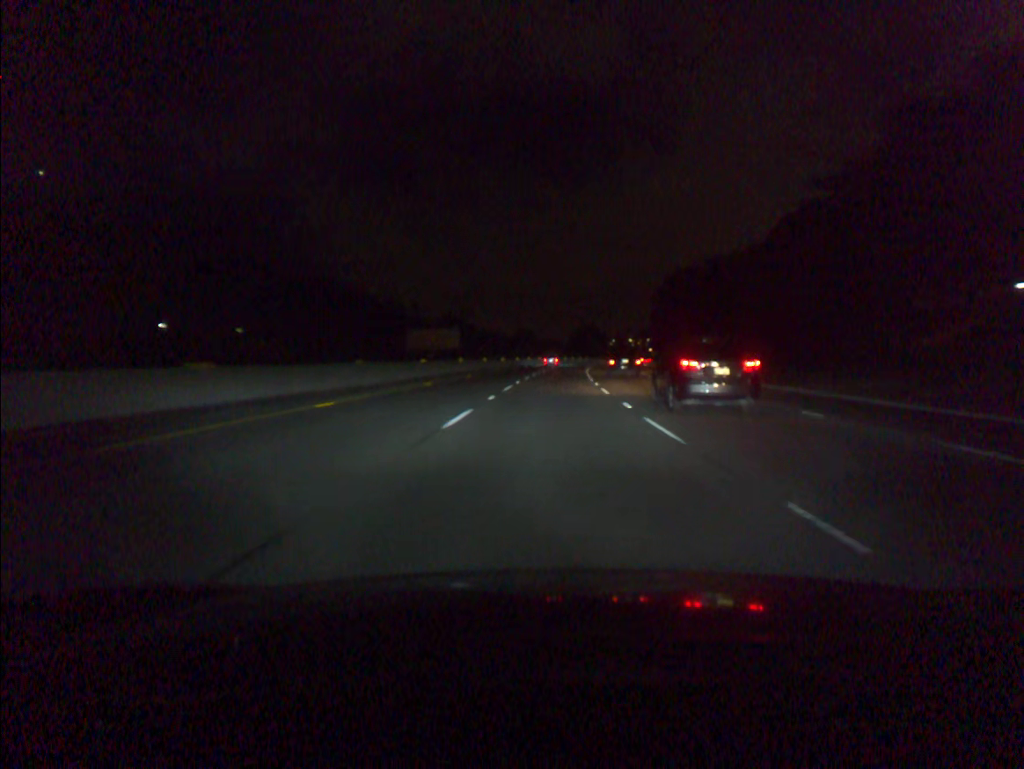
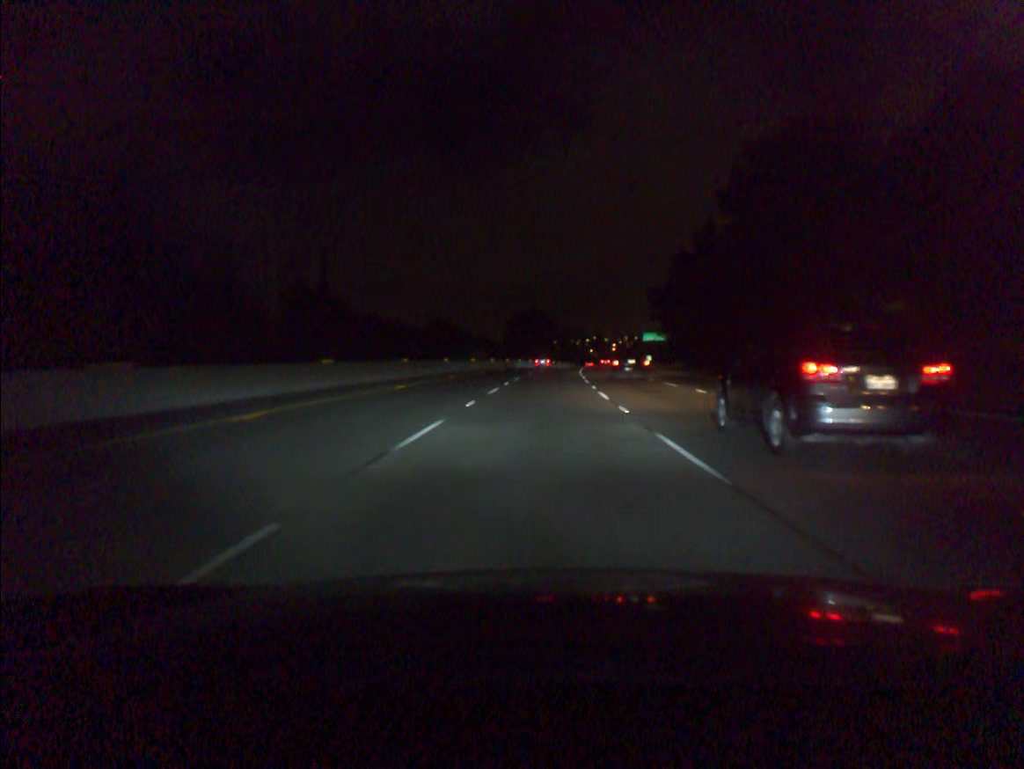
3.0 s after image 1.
(+4.0, +90.8) m; +5°
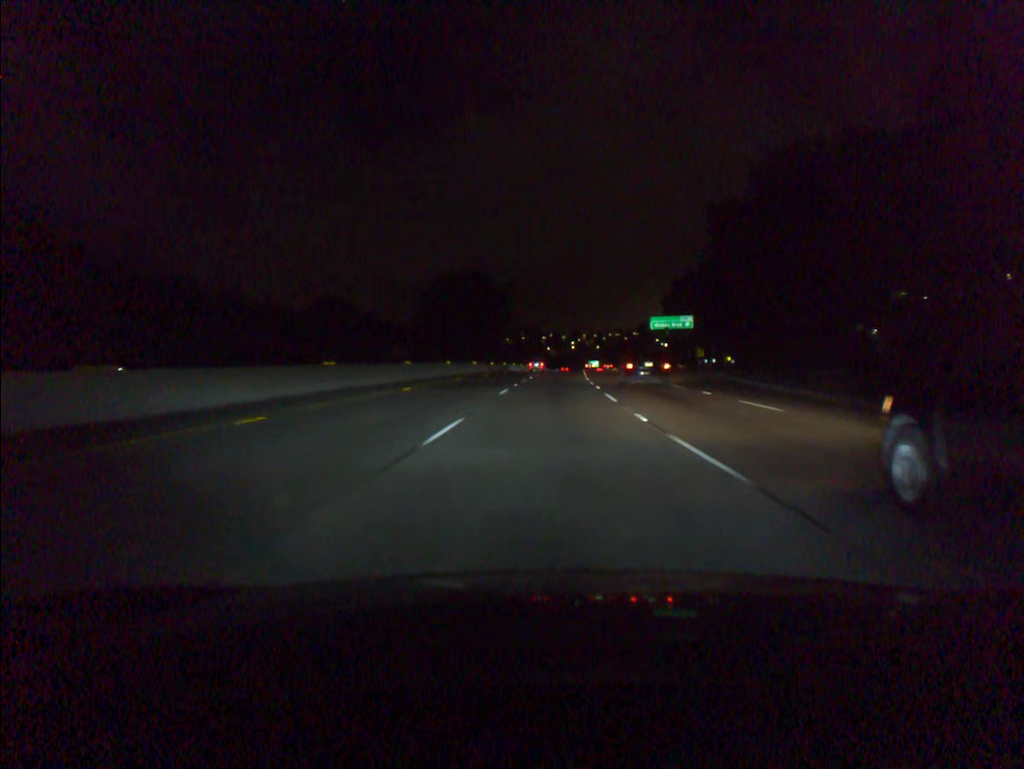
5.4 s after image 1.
(+1.8, +73.0) m; +3°
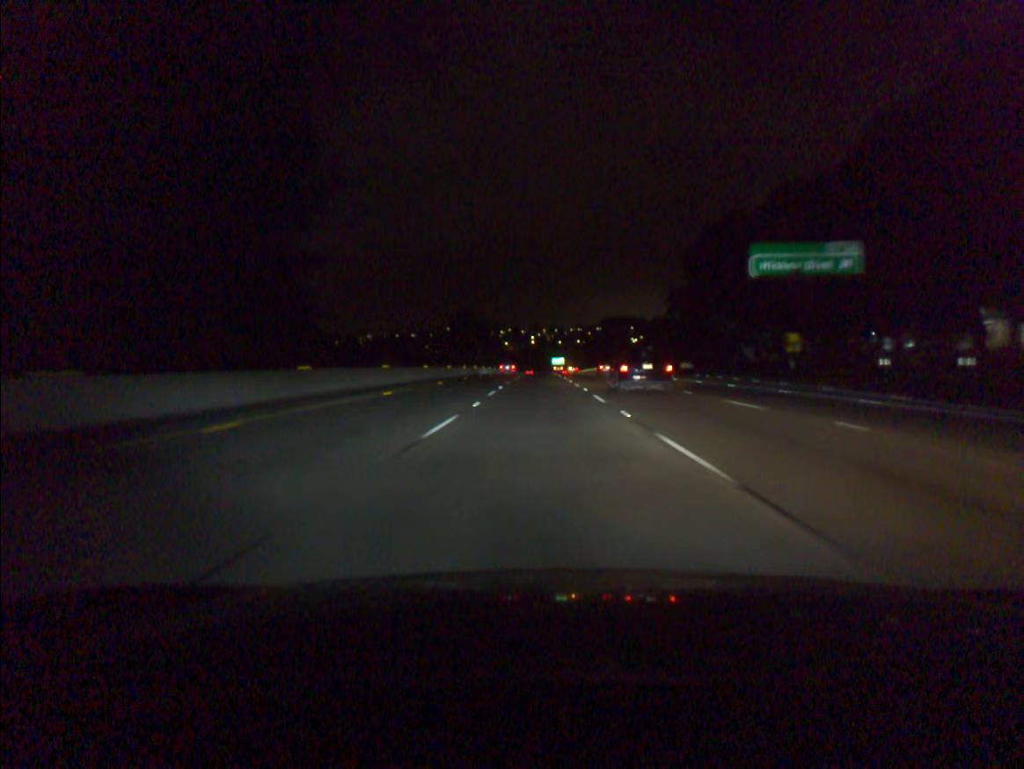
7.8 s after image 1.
(+2.4, +73.3) m; +3°
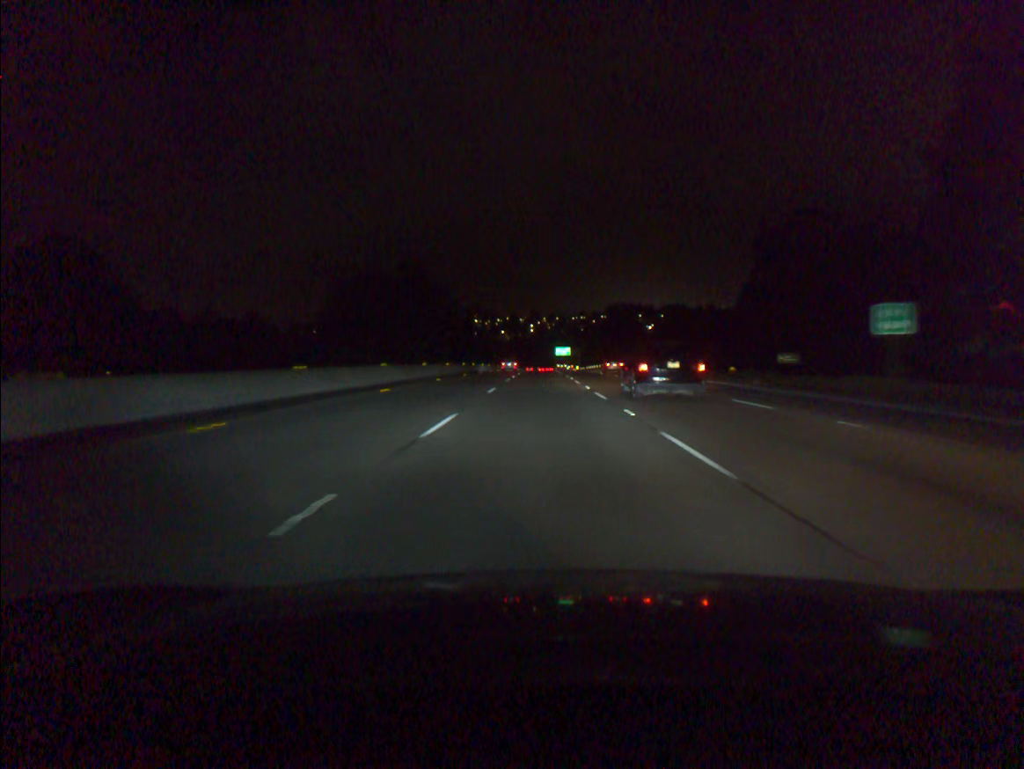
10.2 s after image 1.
(0.0, +73.3) m; 0°
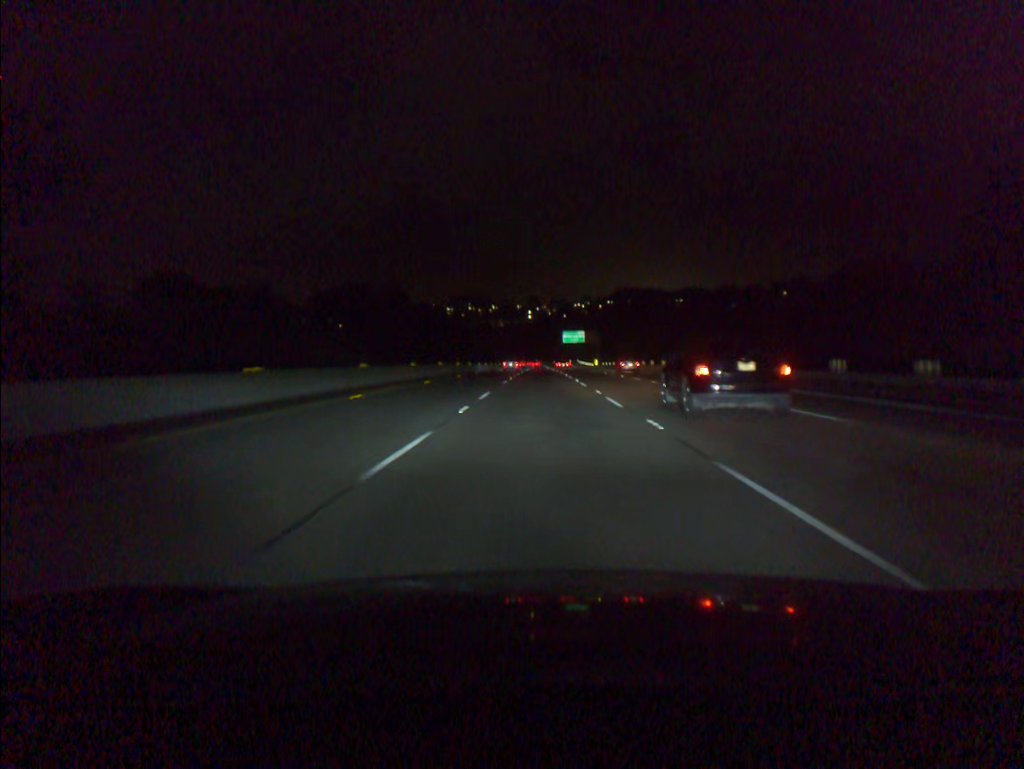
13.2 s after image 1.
(0.0, +92.0) m; 0°
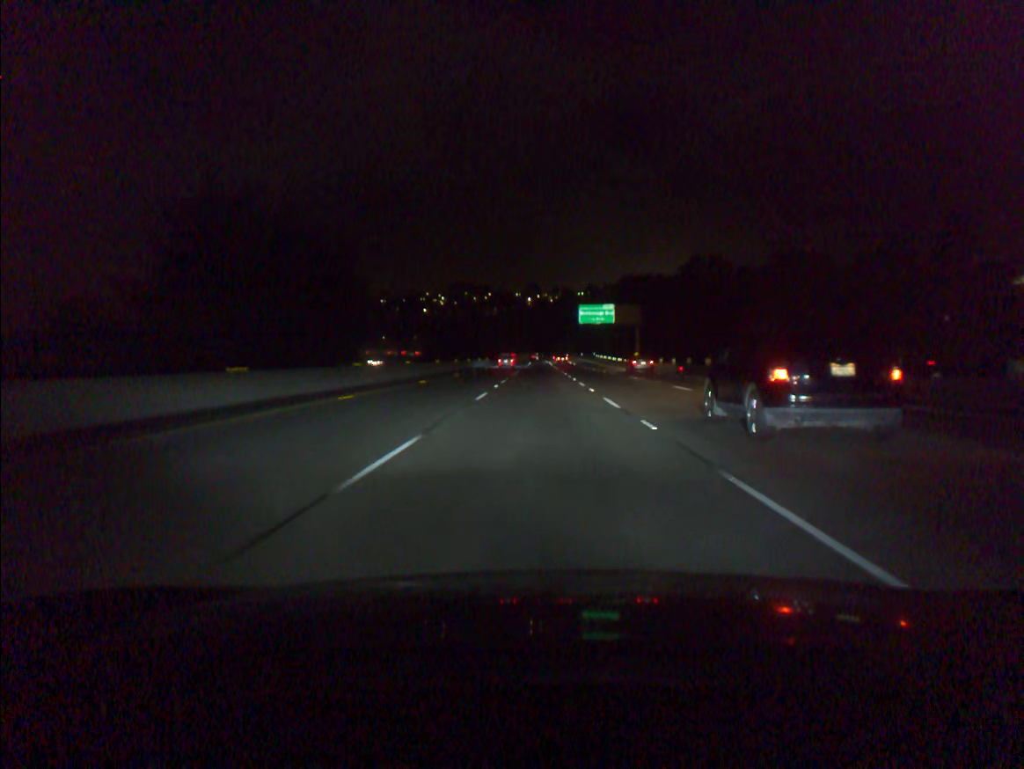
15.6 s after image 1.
(+0.1, +73.8) m; 0°
